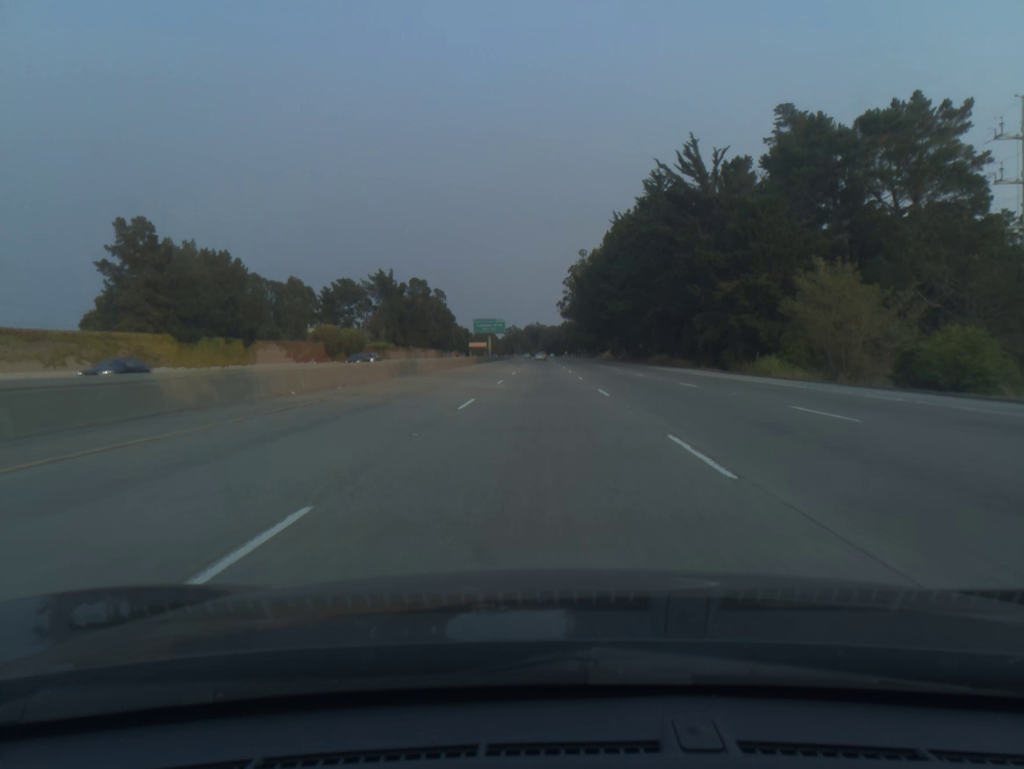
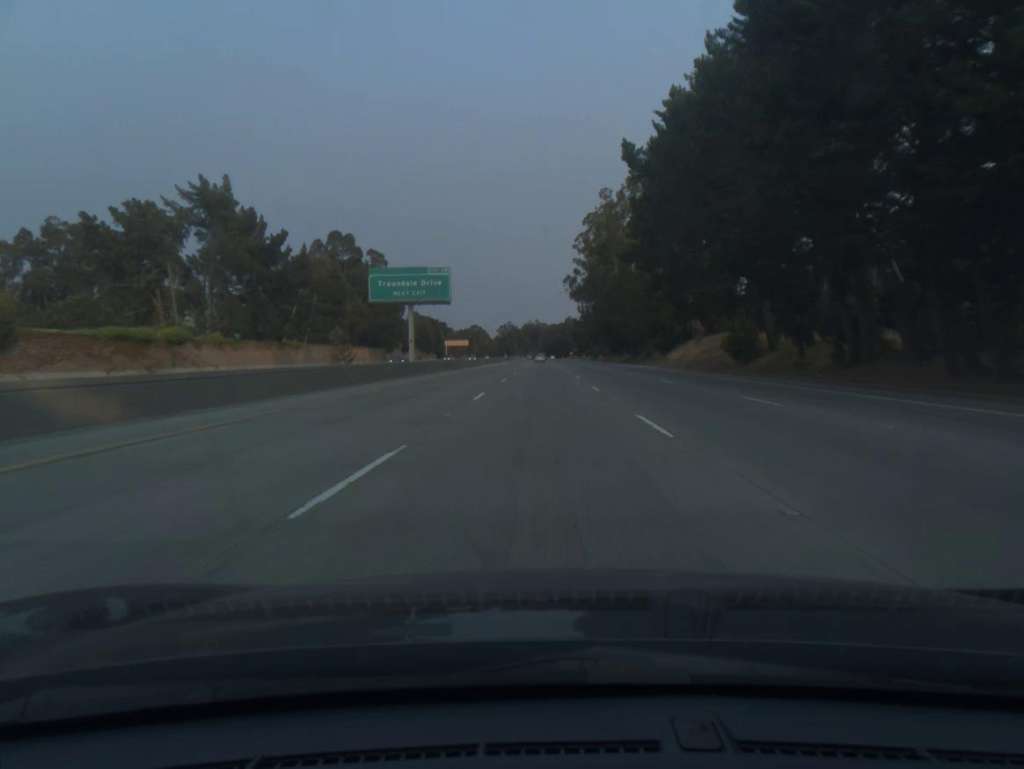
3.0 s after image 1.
(-0.2, +98.3) m; 0°
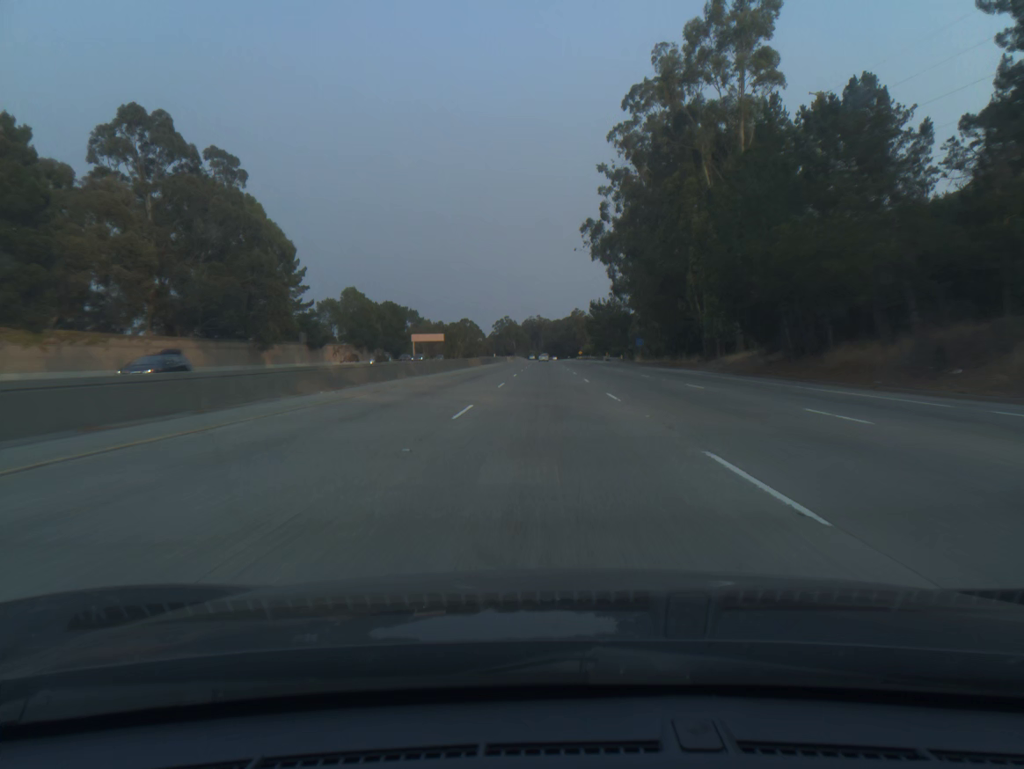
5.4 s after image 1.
(-0.1, +78.6) m; 0°
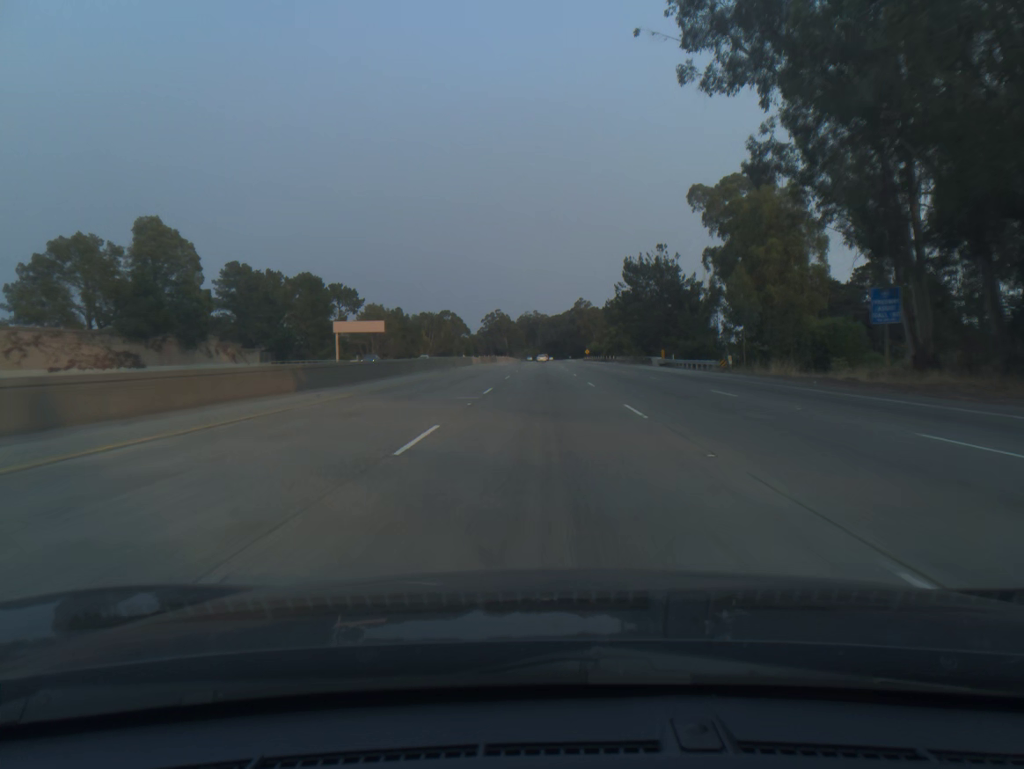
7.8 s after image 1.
(+0.1, +78.5) m; 0°
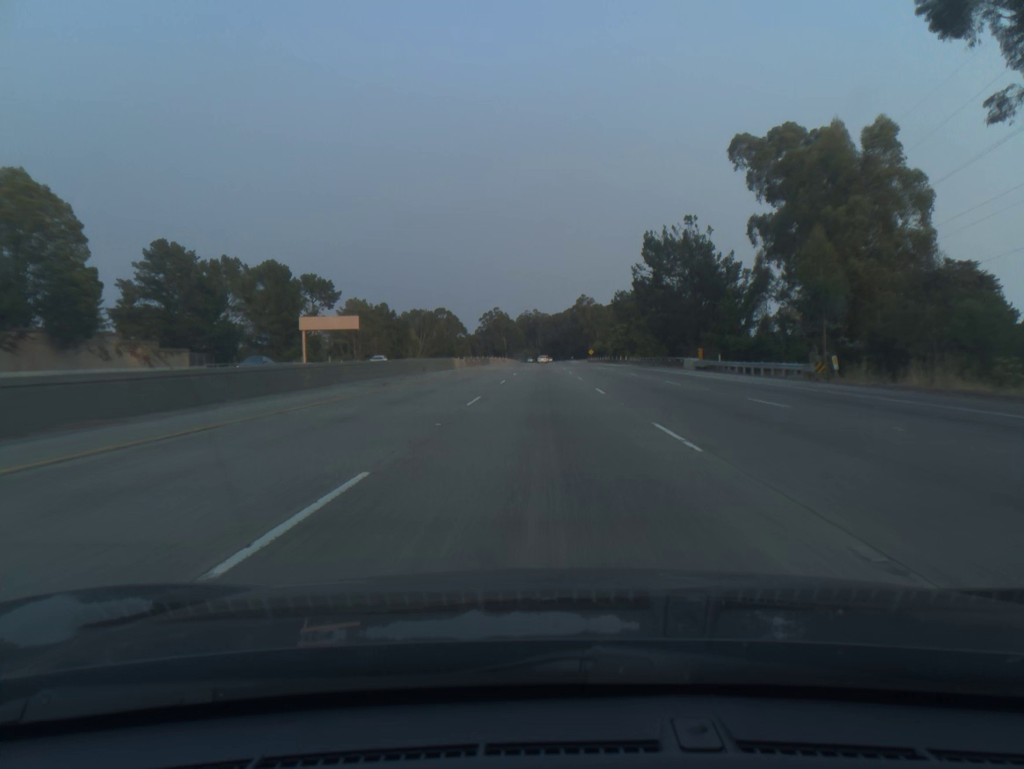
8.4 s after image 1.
(0.0, +19.6) m; 0°
